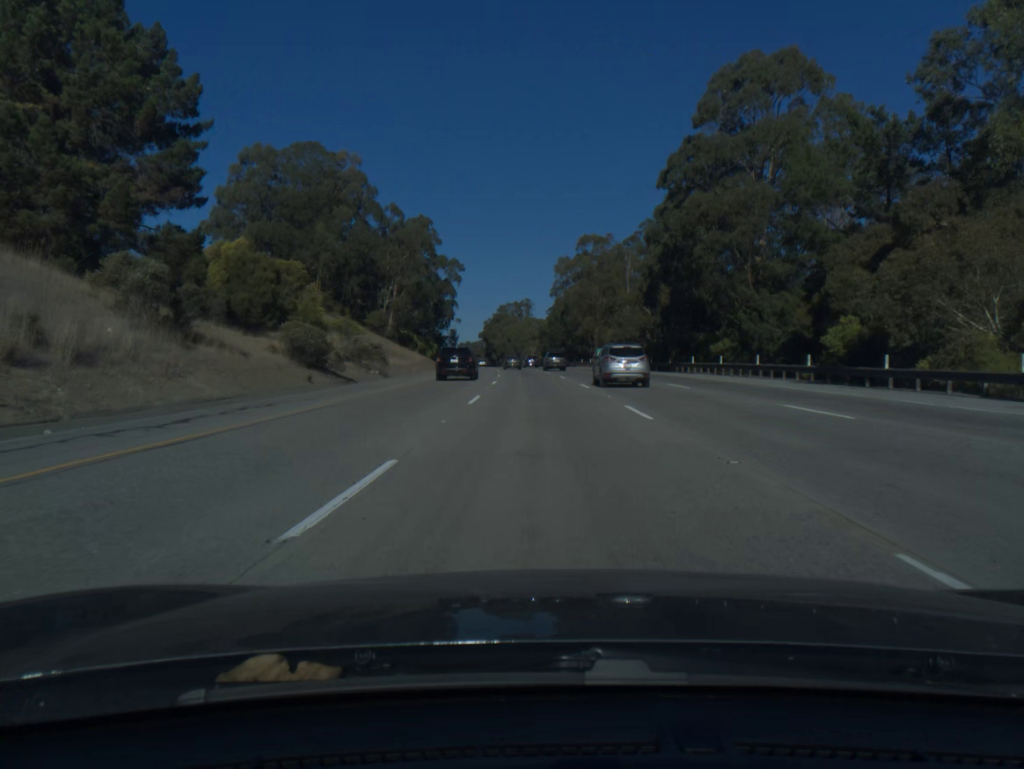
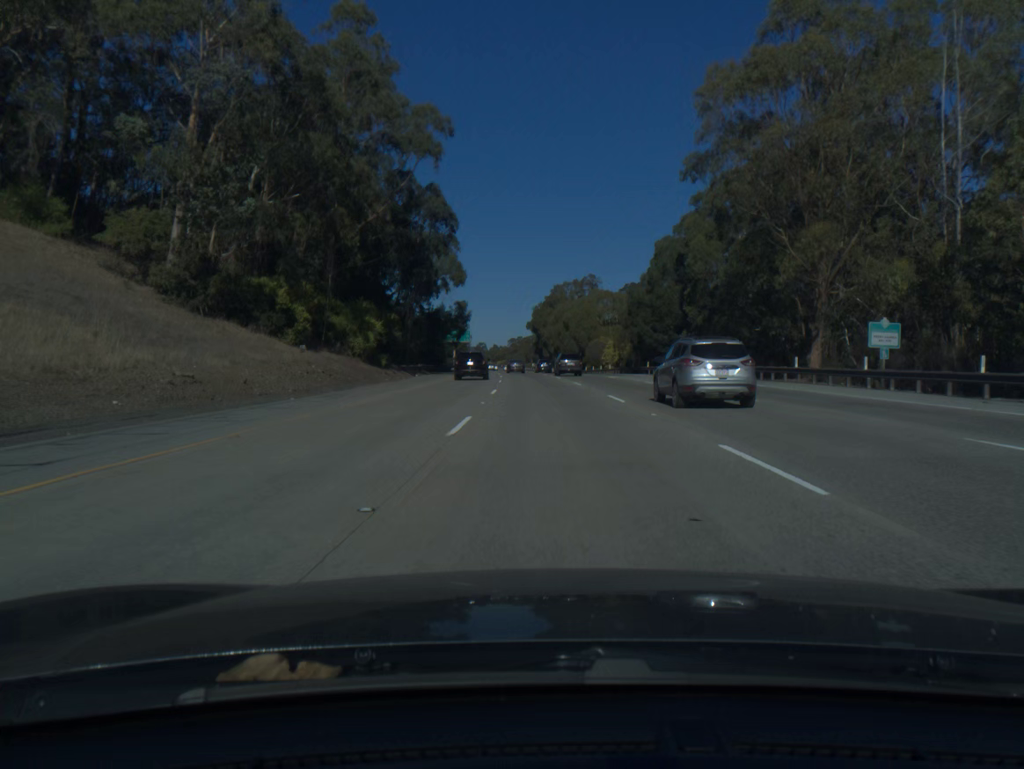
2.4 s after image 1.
(-3.3, +80.4) m; -4°
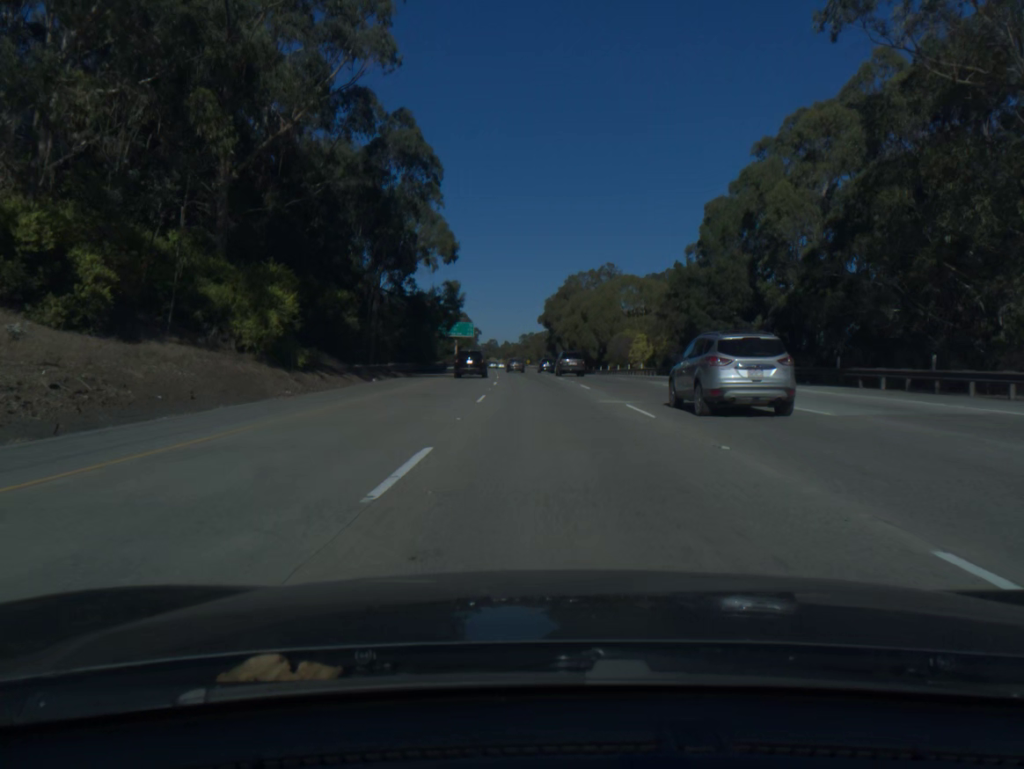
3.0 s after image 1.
(-0.2, +20.3) m; -1°
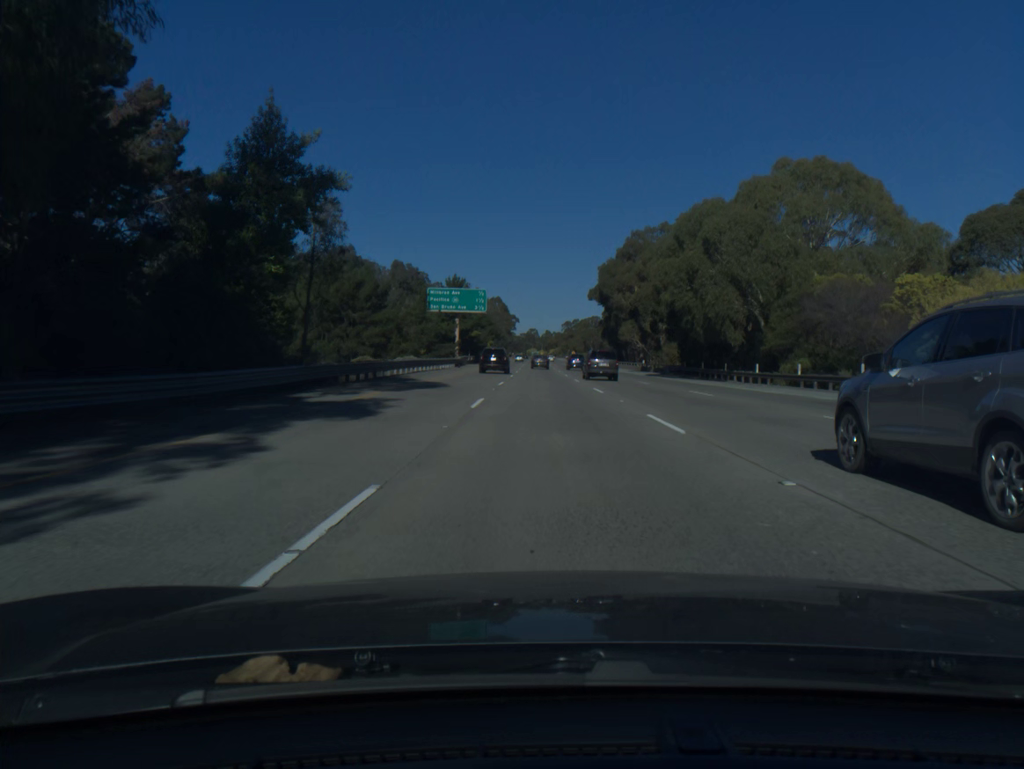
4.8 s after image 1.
(-1.9, +61.5) m; -3°
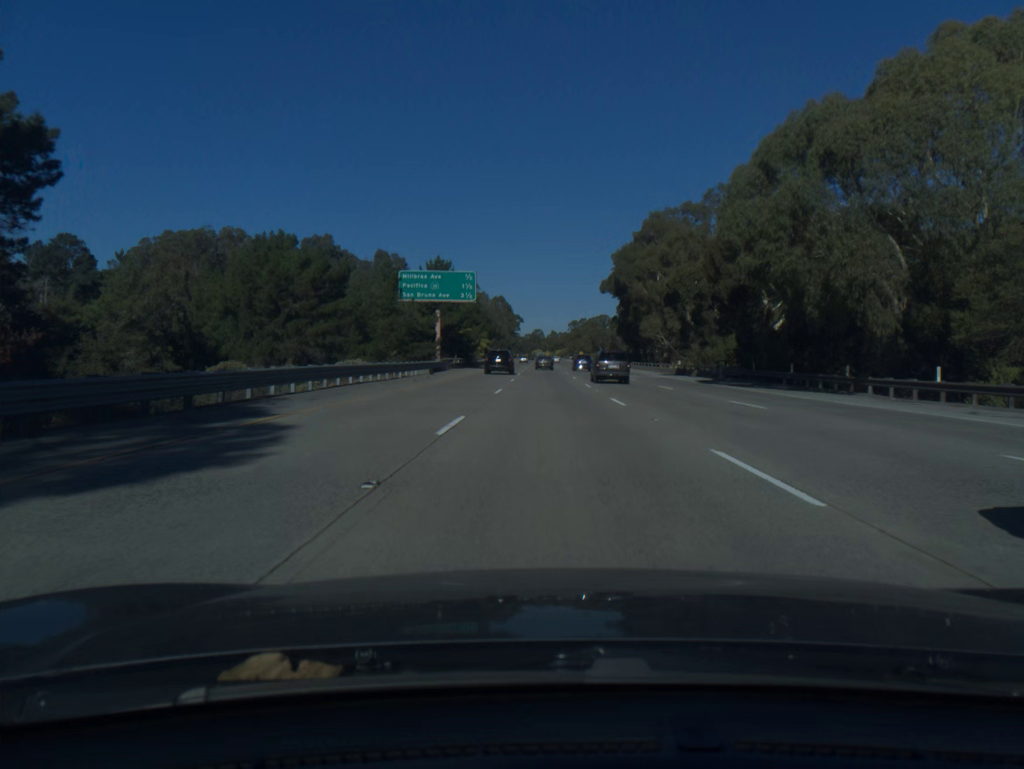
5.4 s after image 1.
(-0.1, +20.8) m; 0°
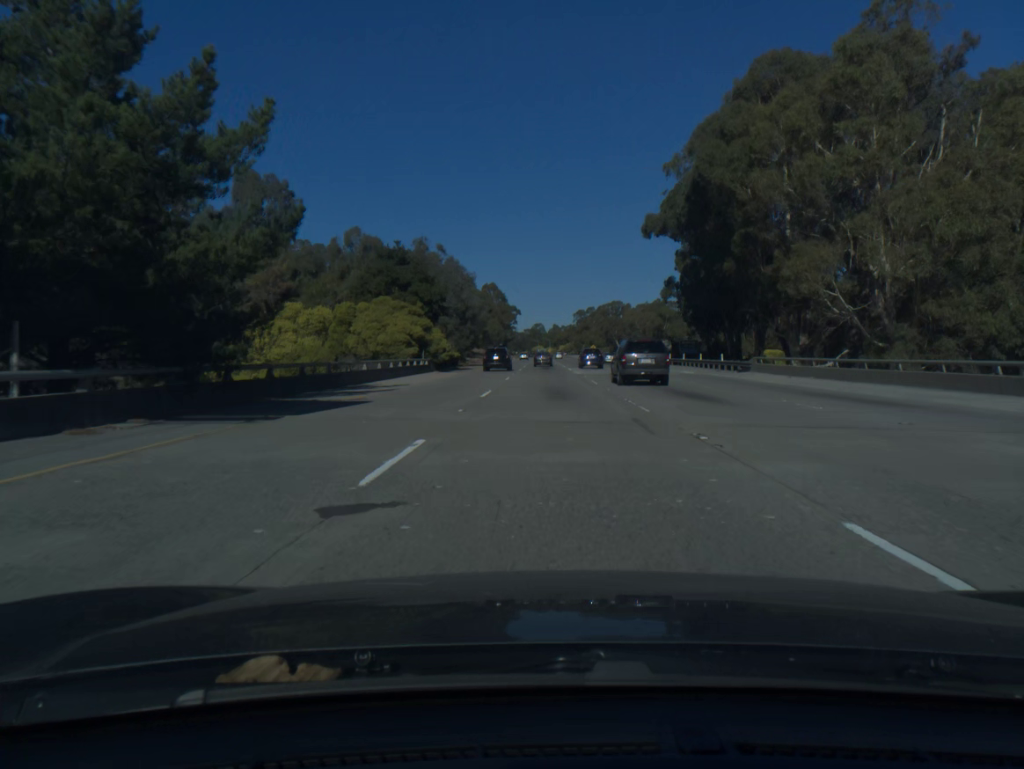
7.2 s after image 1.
(0.0, +63.1) m; 0°
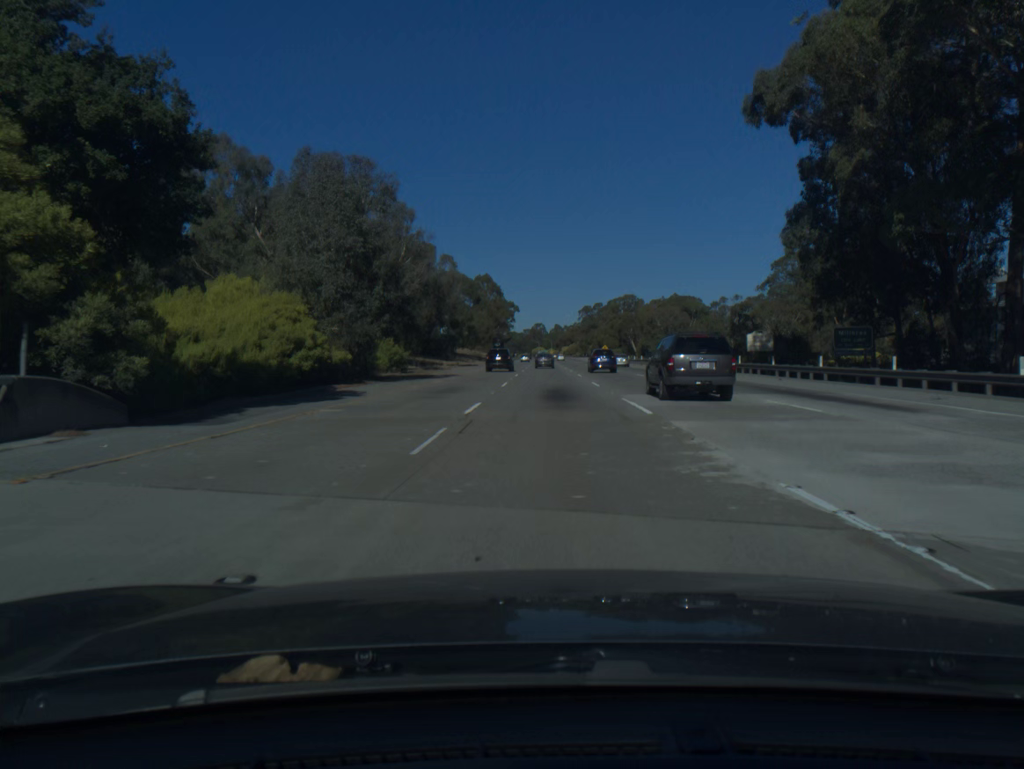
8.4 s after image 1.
(0.0, +42.2) m; 0°
